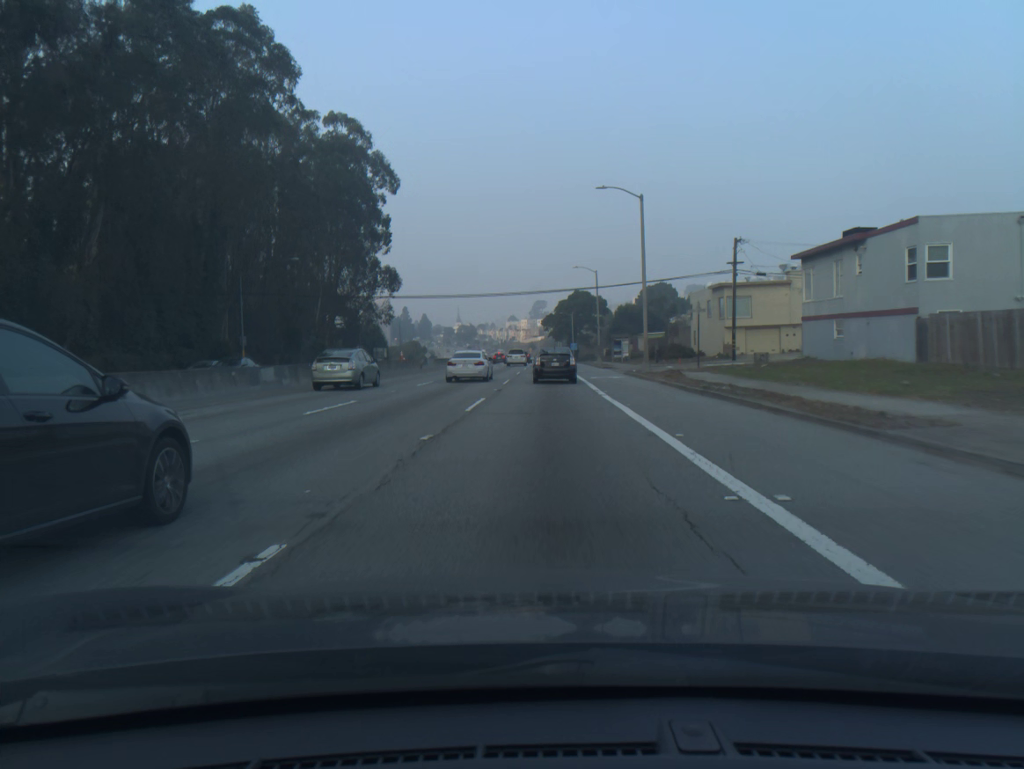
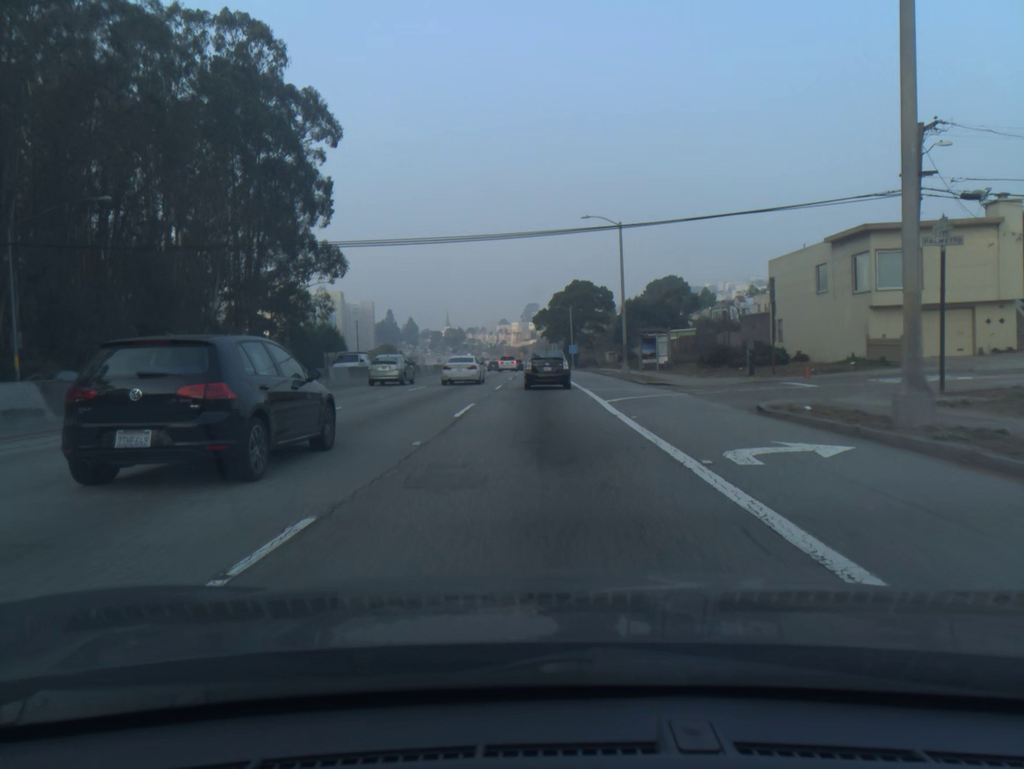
(+0.1, +30.1) m; 0°
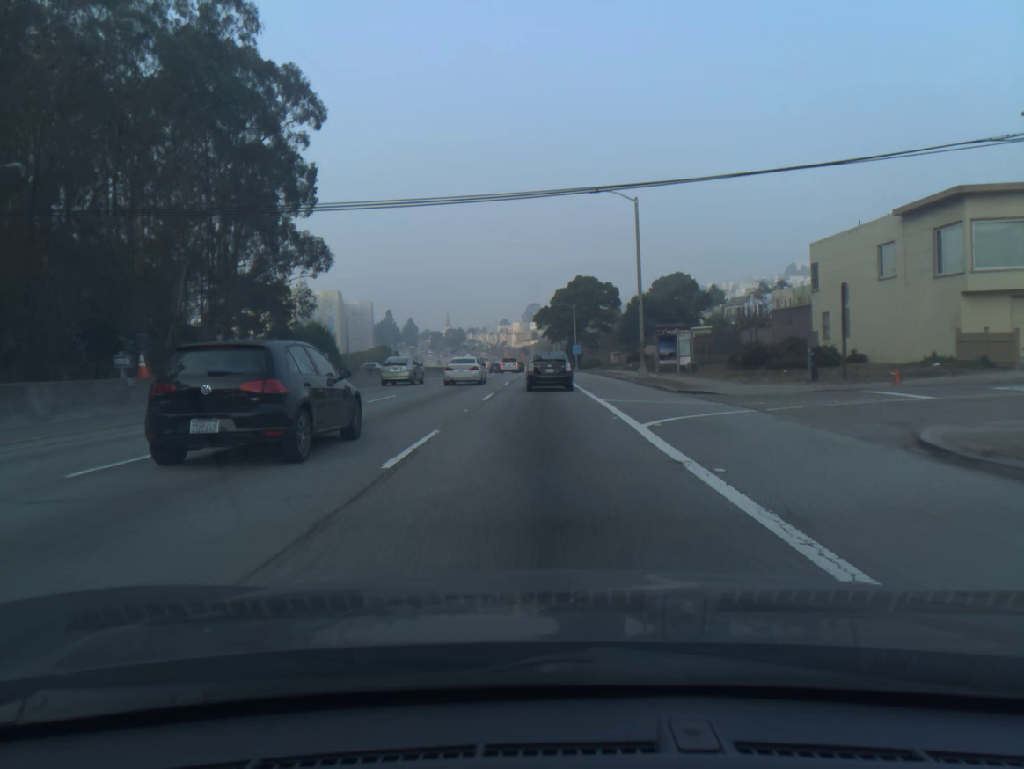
(0.0, +7.3) m; 0°
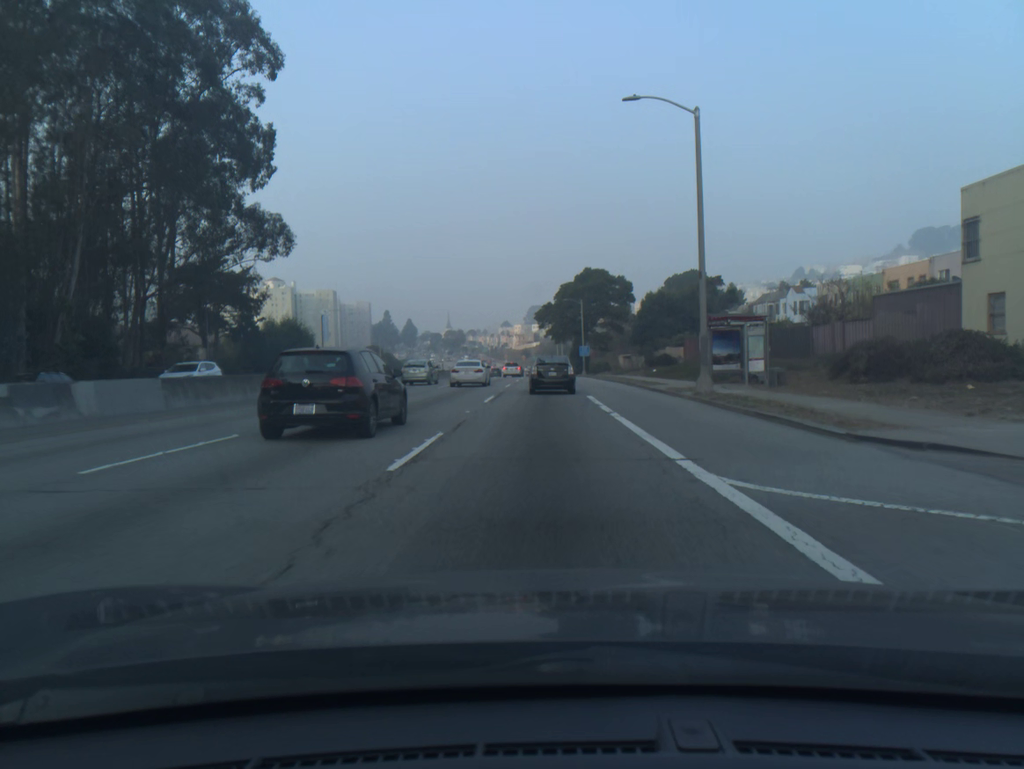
(-0.1, +14.6) m; 0°
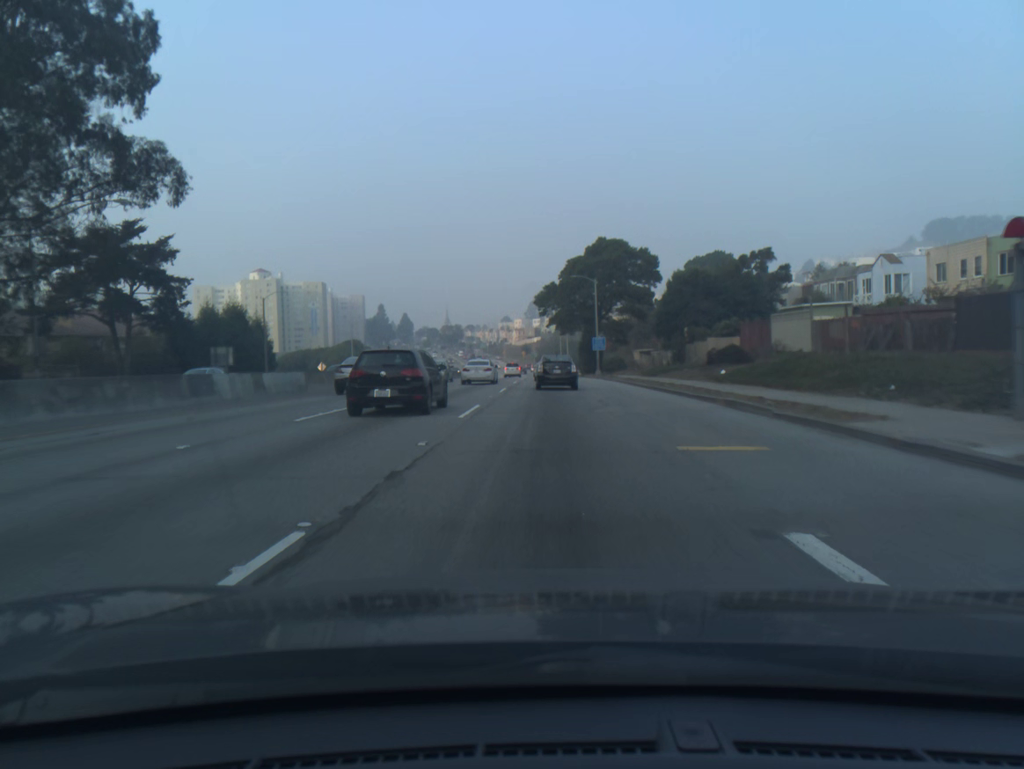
(+0.1, +22.2) m; 0°
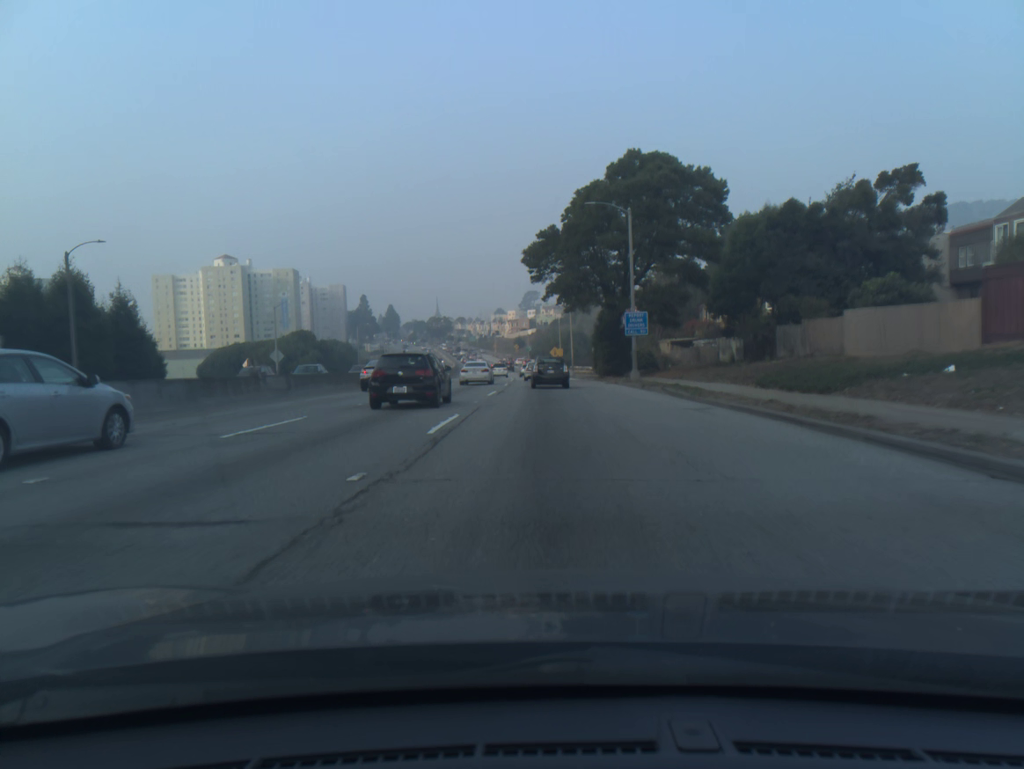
(+0.2, +32.2) m; 0°
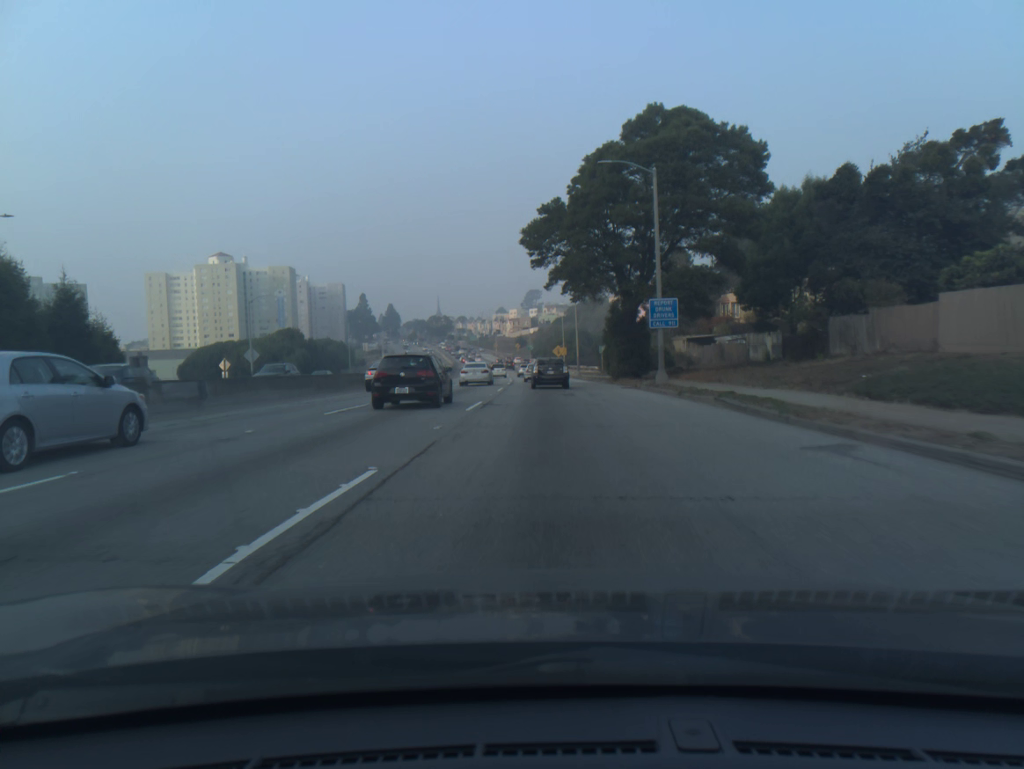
(0.0, +8.7) m; 0°
